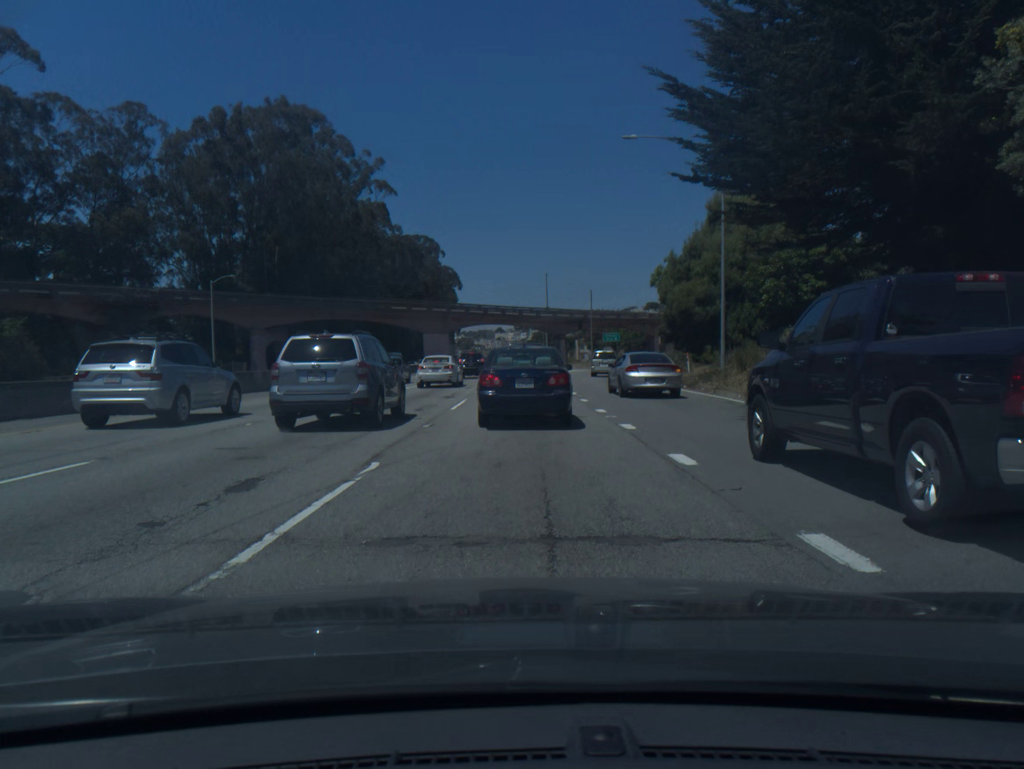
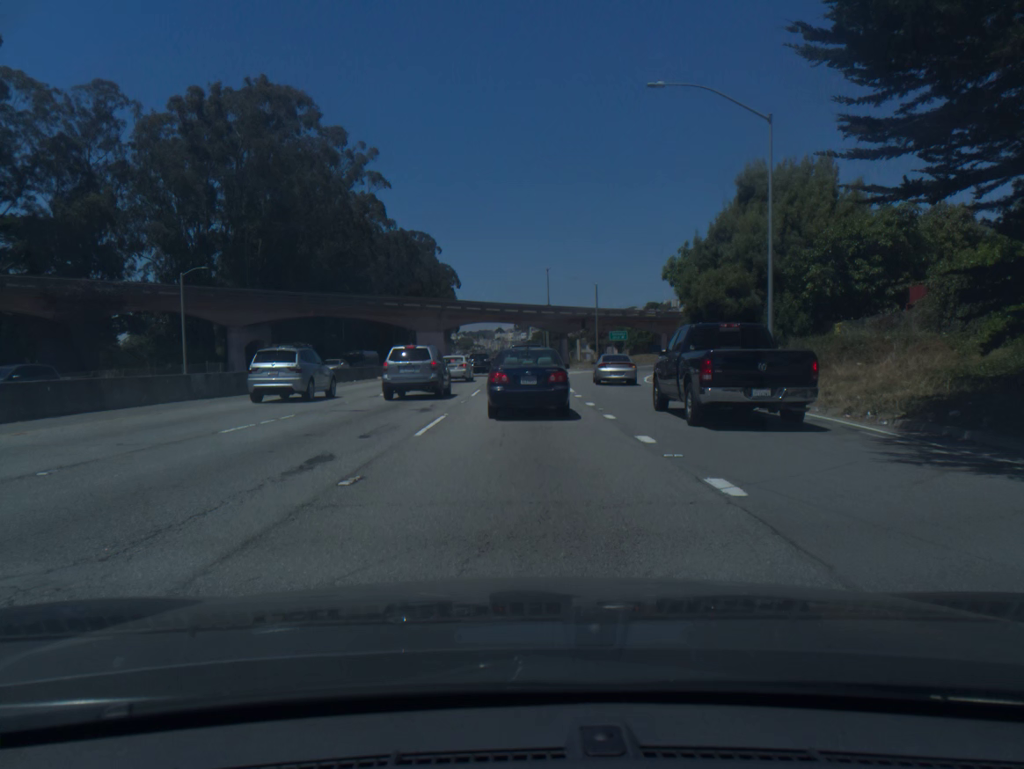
(0.0, +6.6) m; 0°
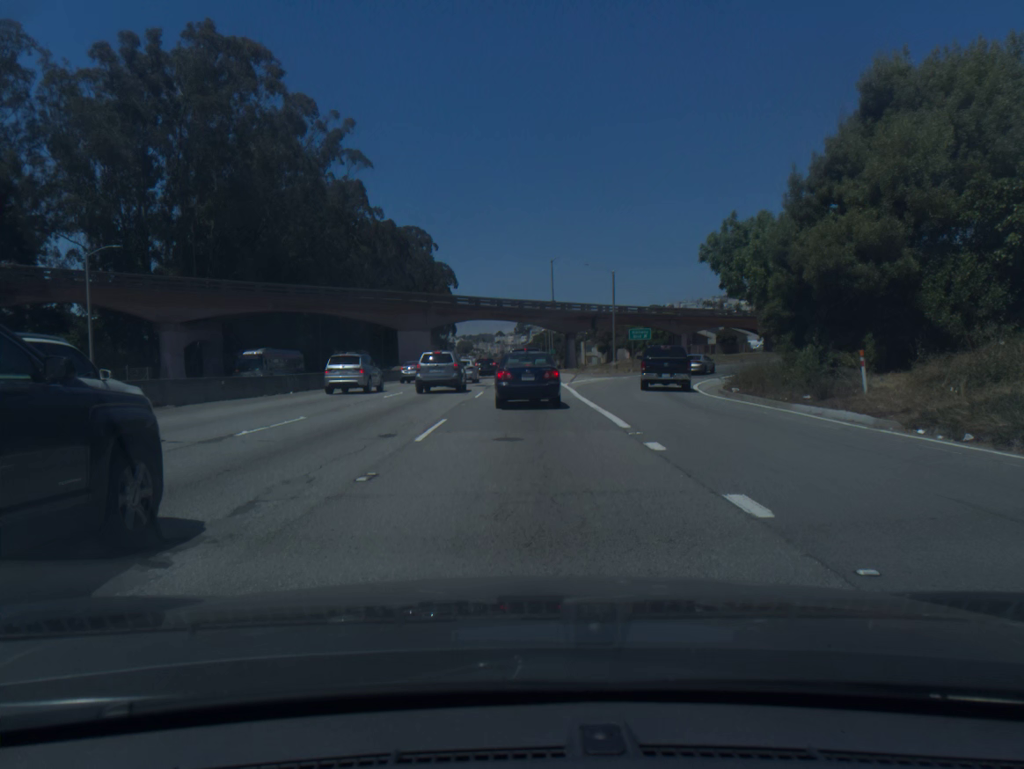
(0.0, +14.2) m; 0°
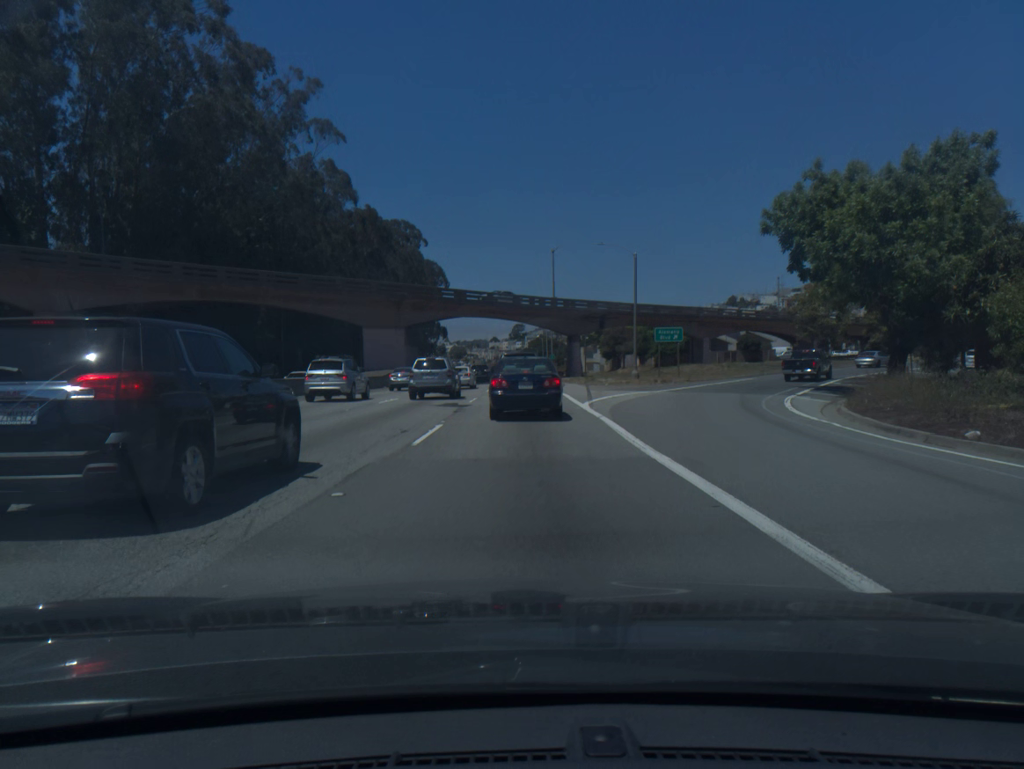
(+0.1, +14.7) m; 0°
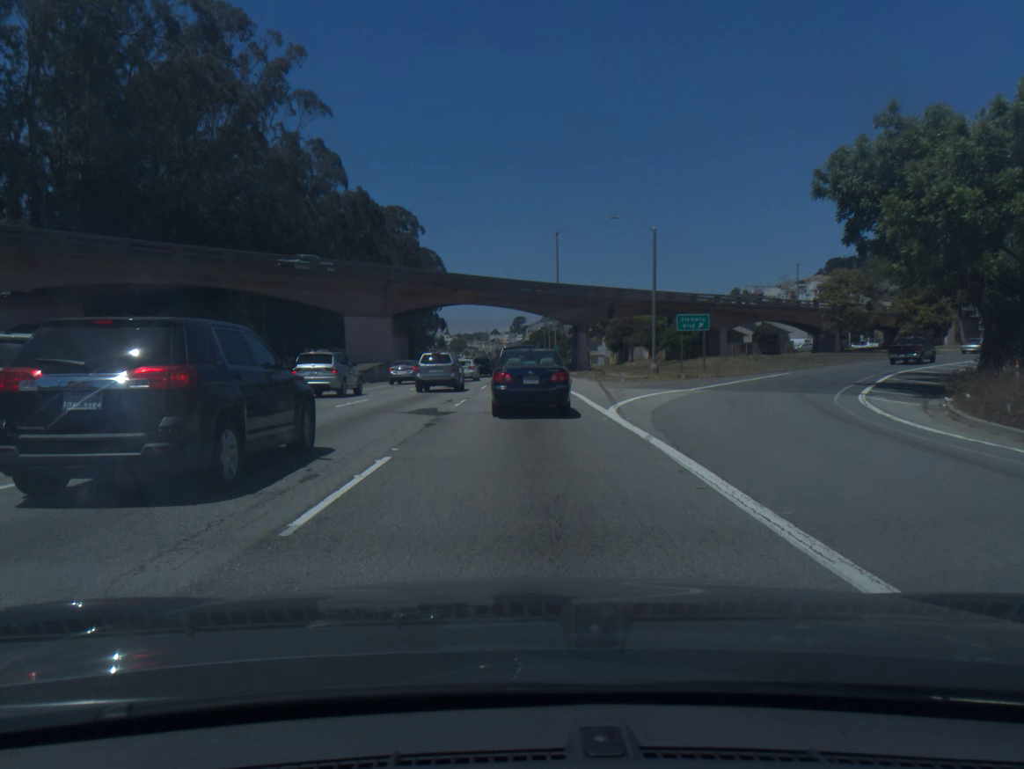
(0.0, +6.9) m; 0°
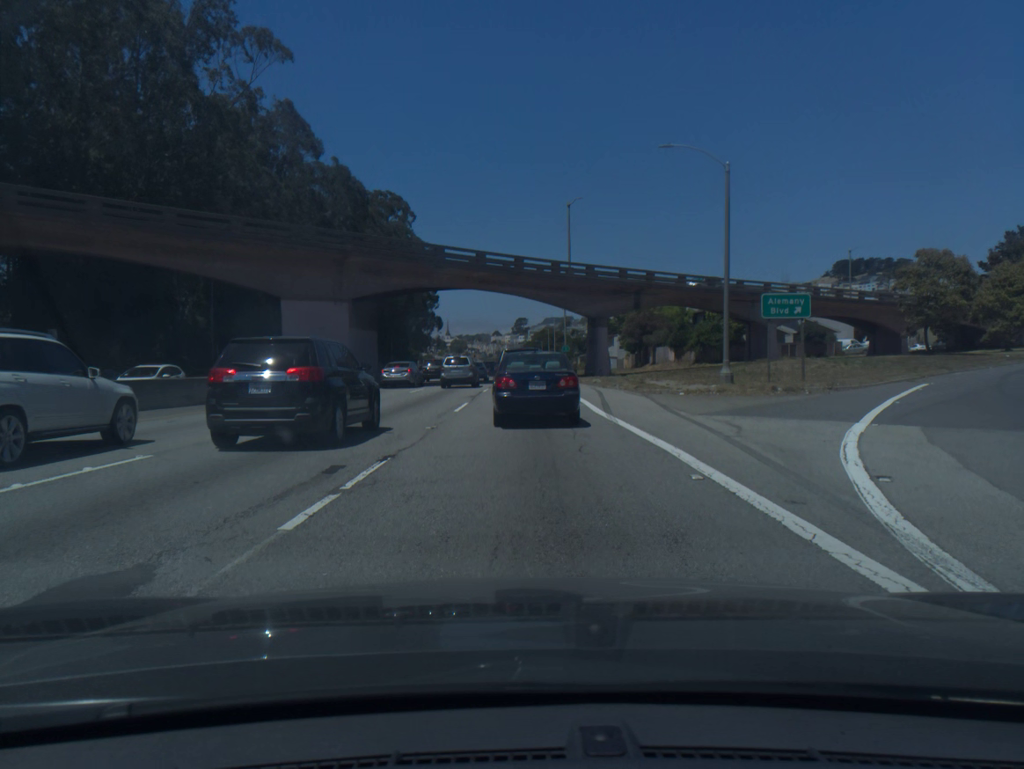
(0.0, +15.6) m; 0°
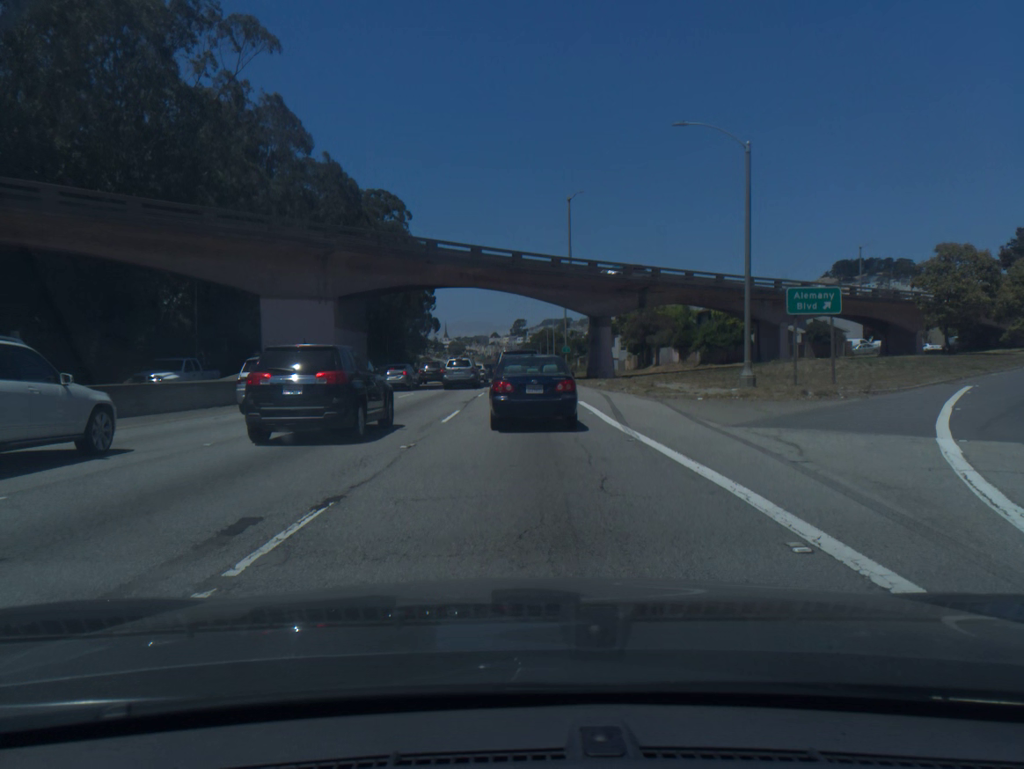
(0.0, +3.0) m; 0°
